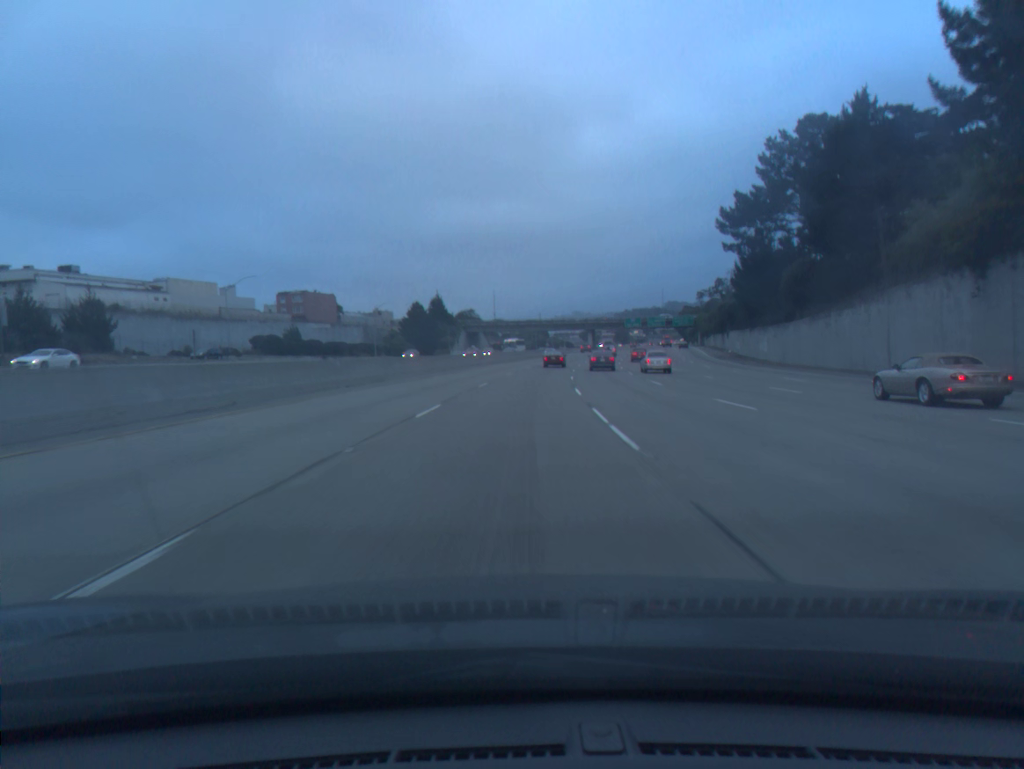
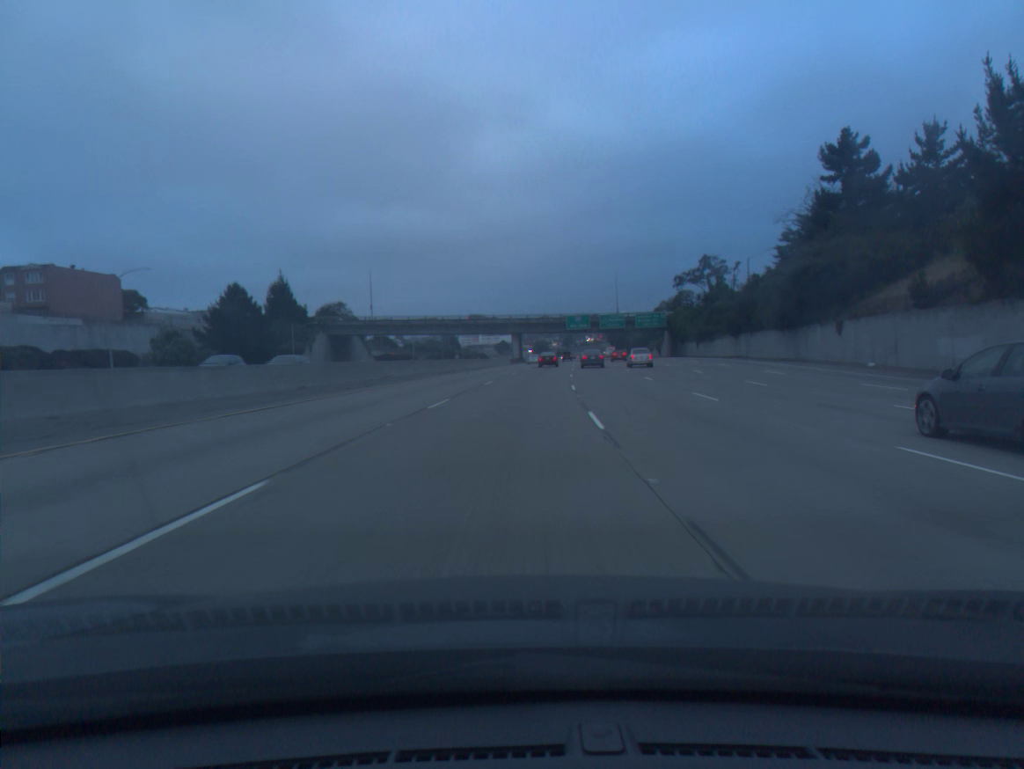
(+4.0, +69.9) m; +6°
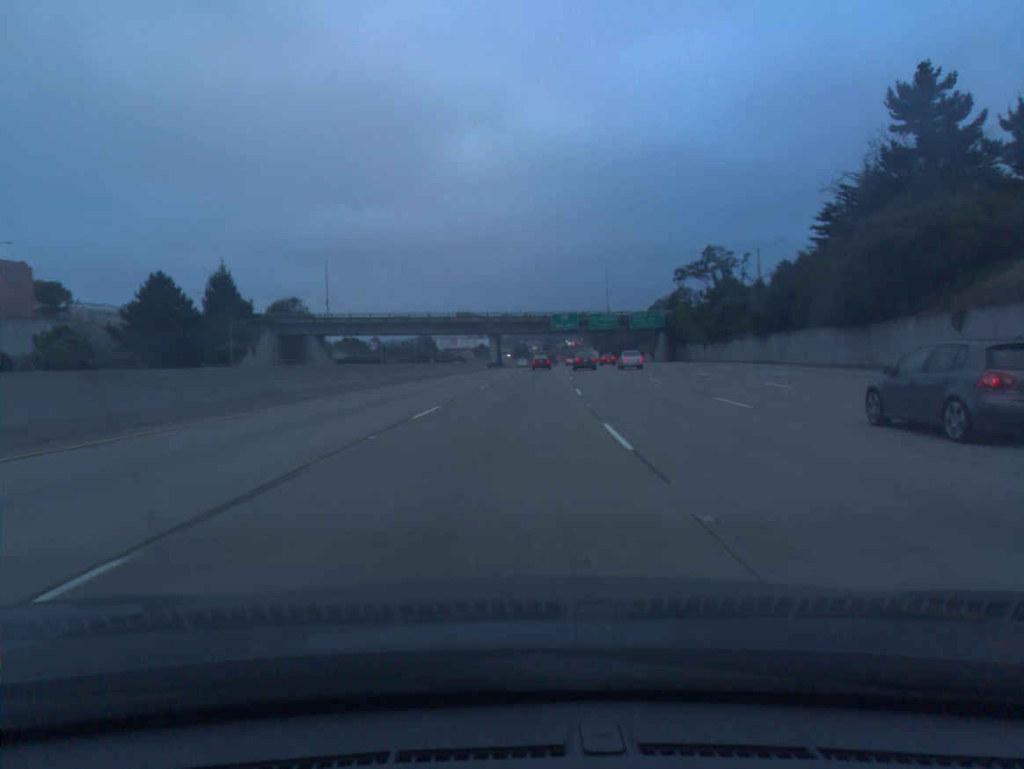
(+0.2, +17.4) m; +1°
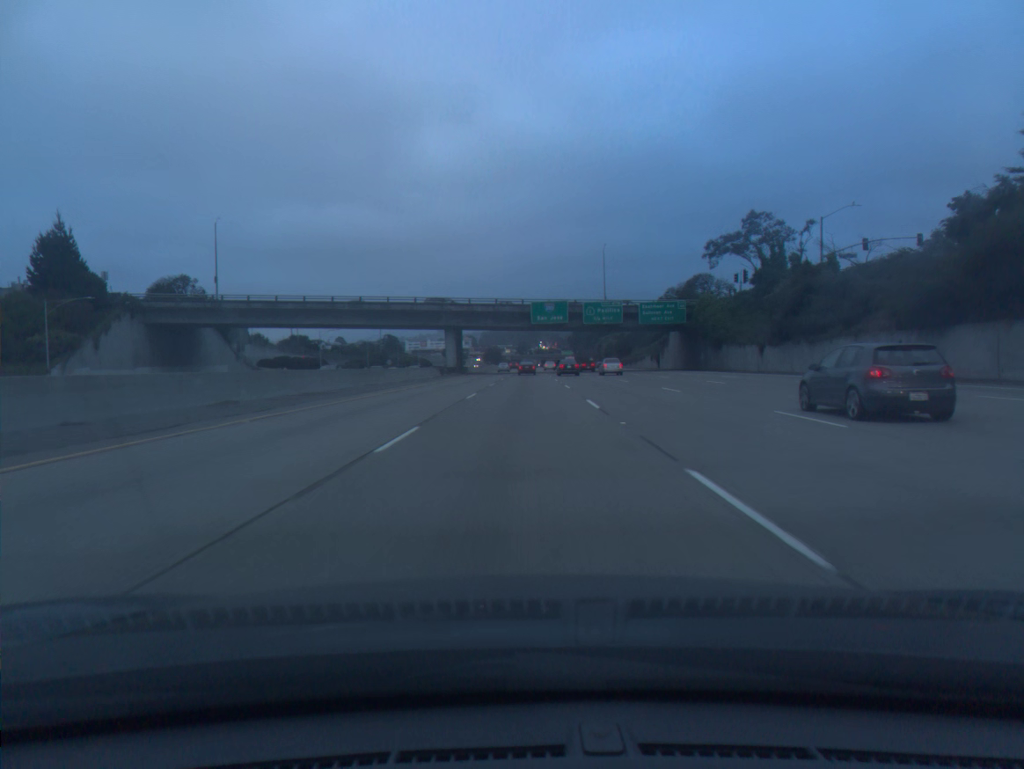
(+0.7, +34.8) m; +2°
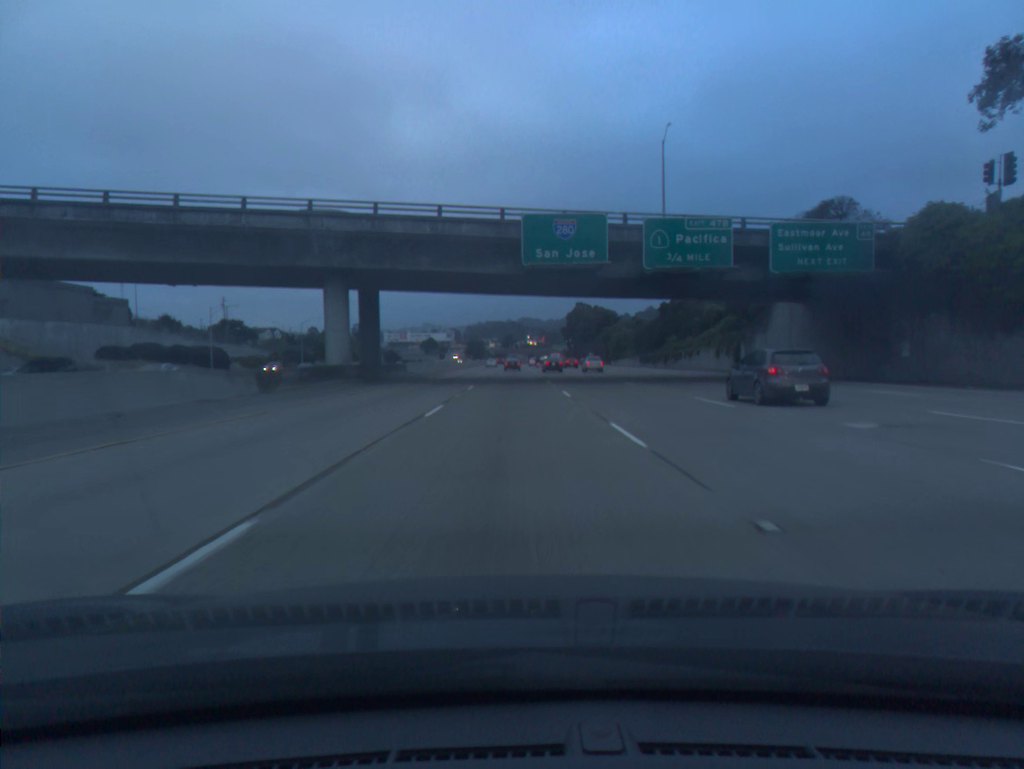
(+0.7, +52.2) m; +1°
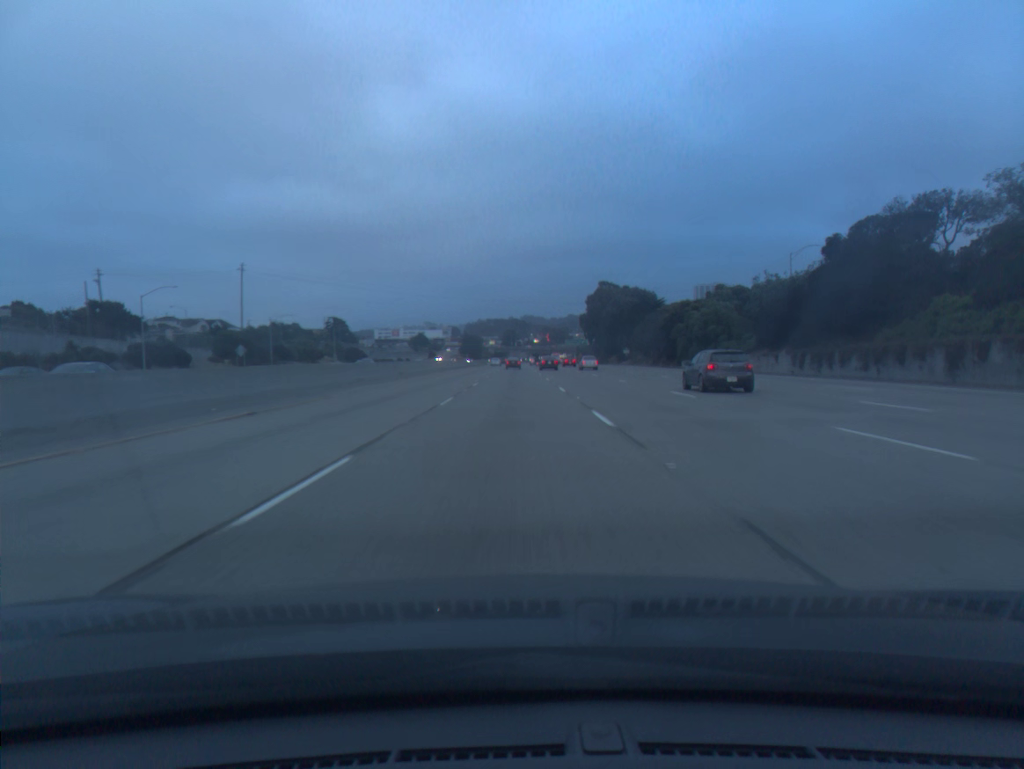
(0.0, +69.8) m; 0°
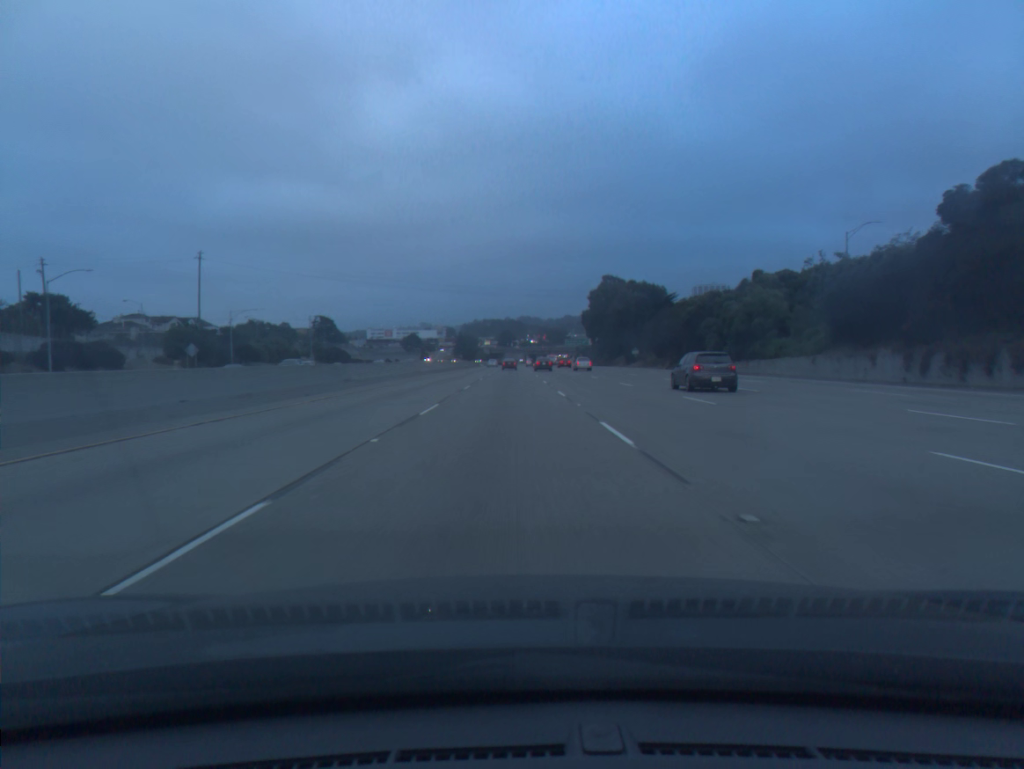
(0.0, +17.5) m; 0°
